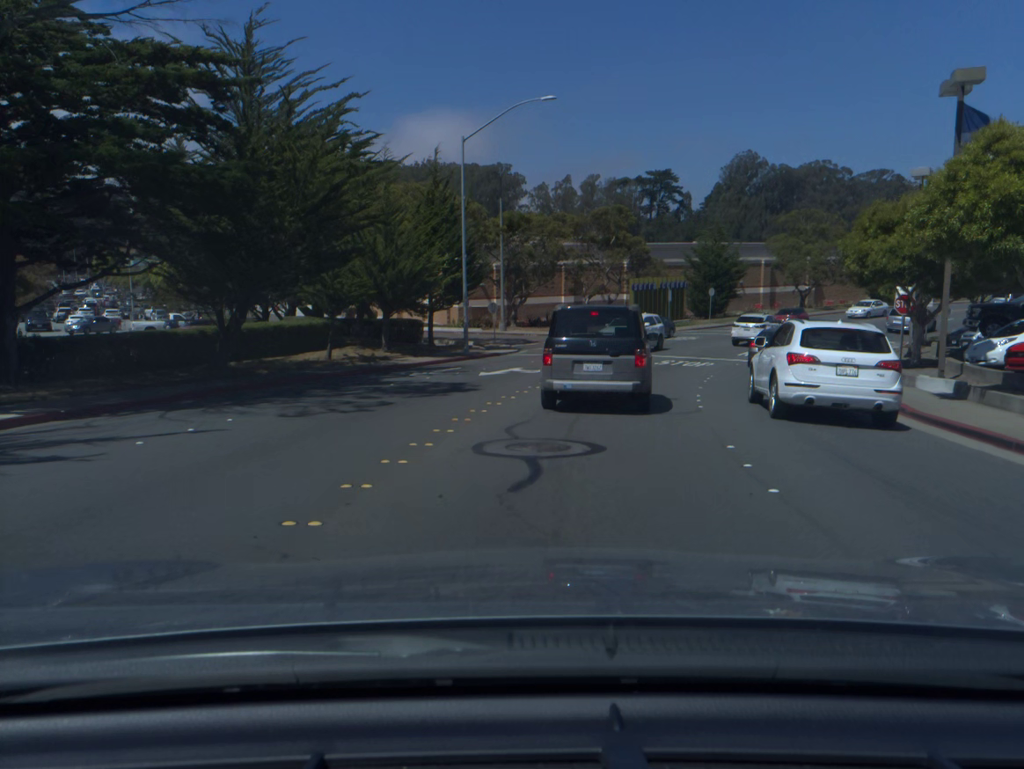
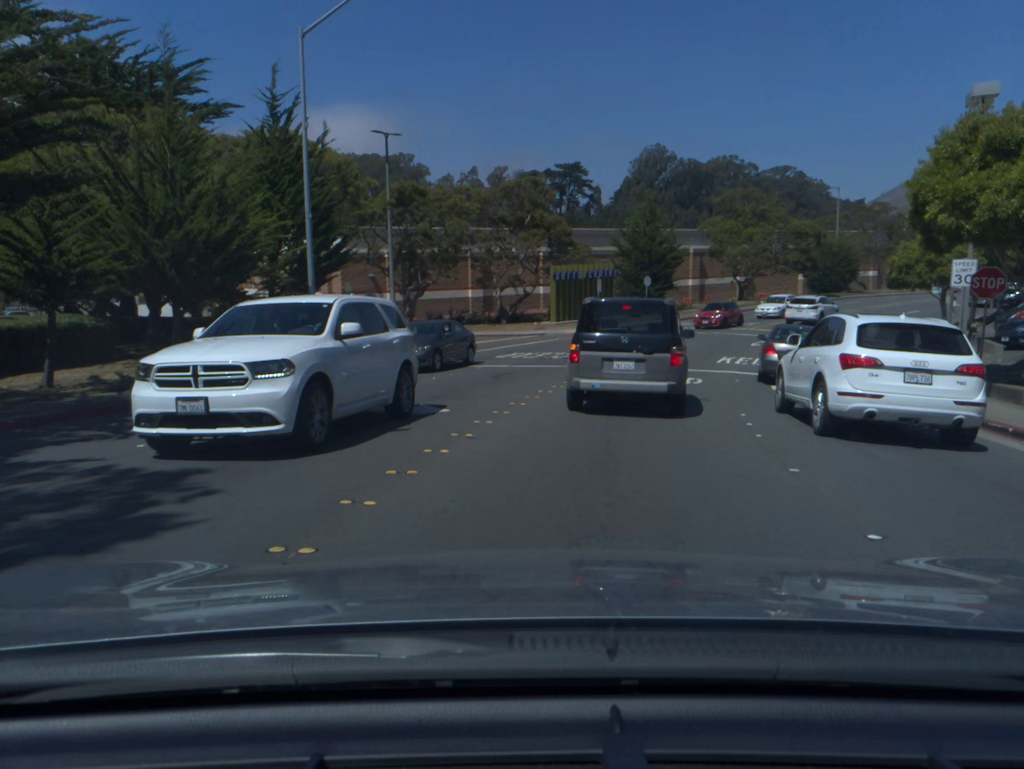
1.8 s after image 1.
(+0.6, +11.7) m; +7°
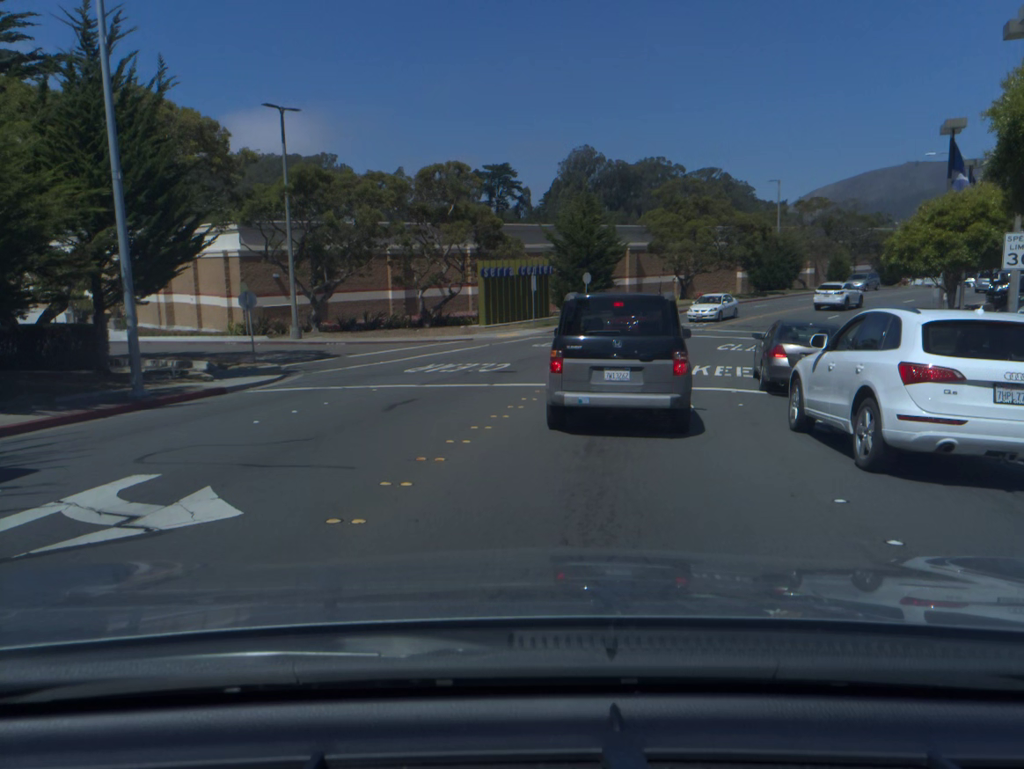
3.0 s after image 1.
(+0.3, +6.5) m; +5°
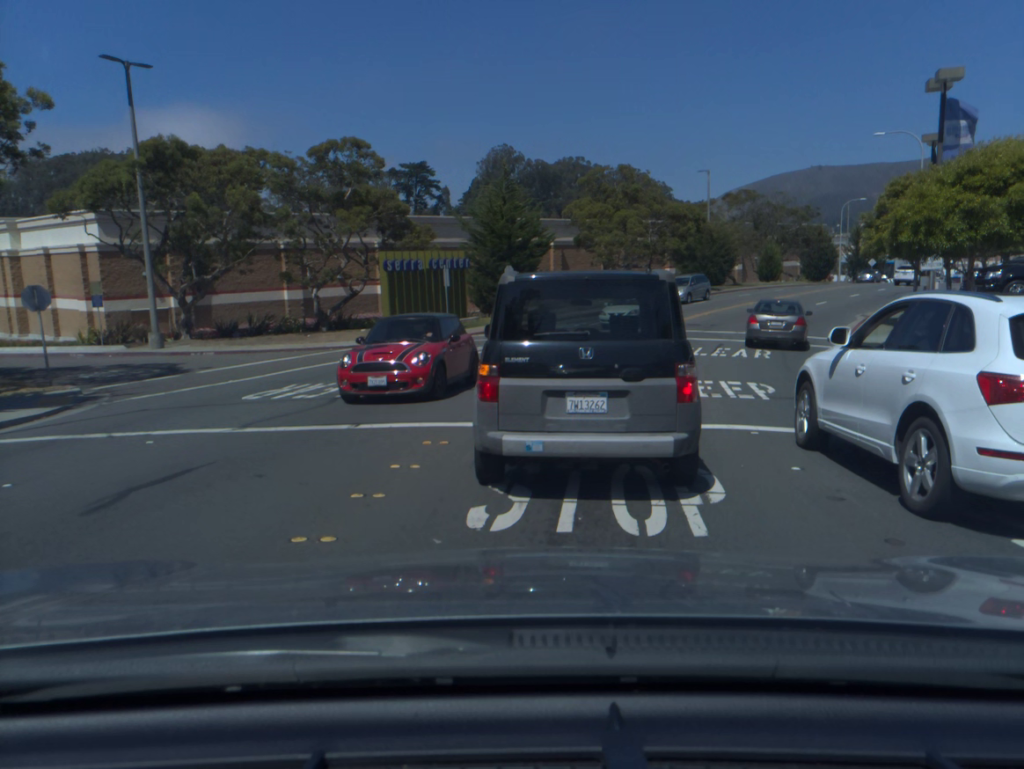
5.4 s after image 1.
(+0.3, +6.6) m; +6°
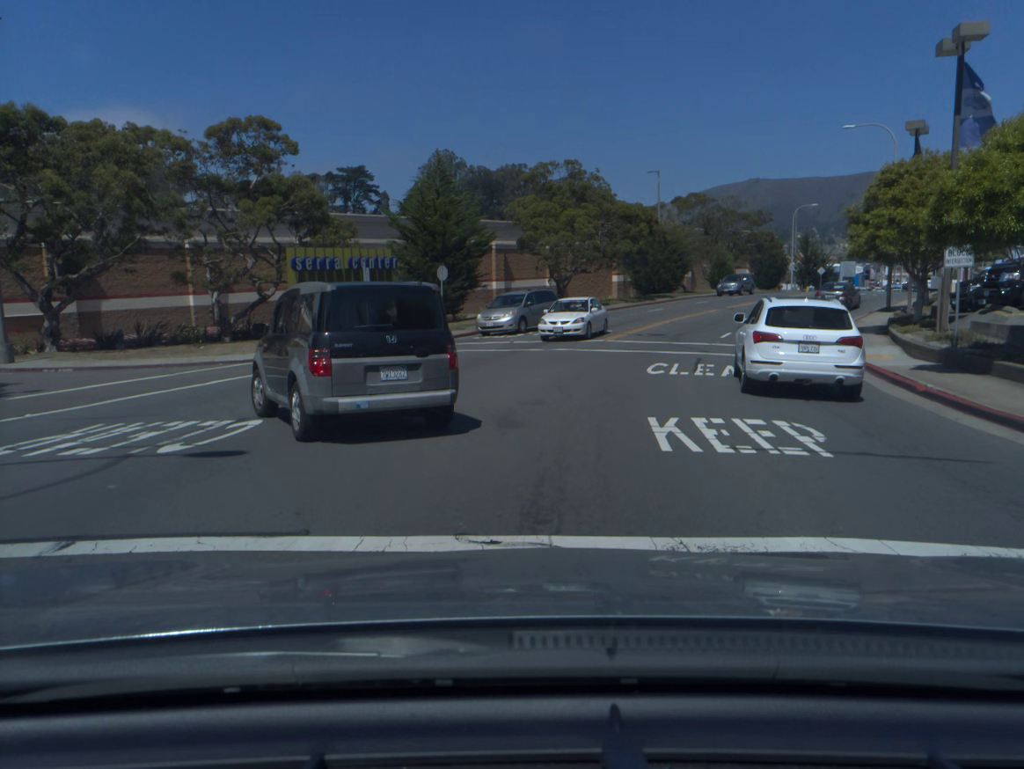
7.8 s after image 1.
(+0.1, +5.0) m; +3°
